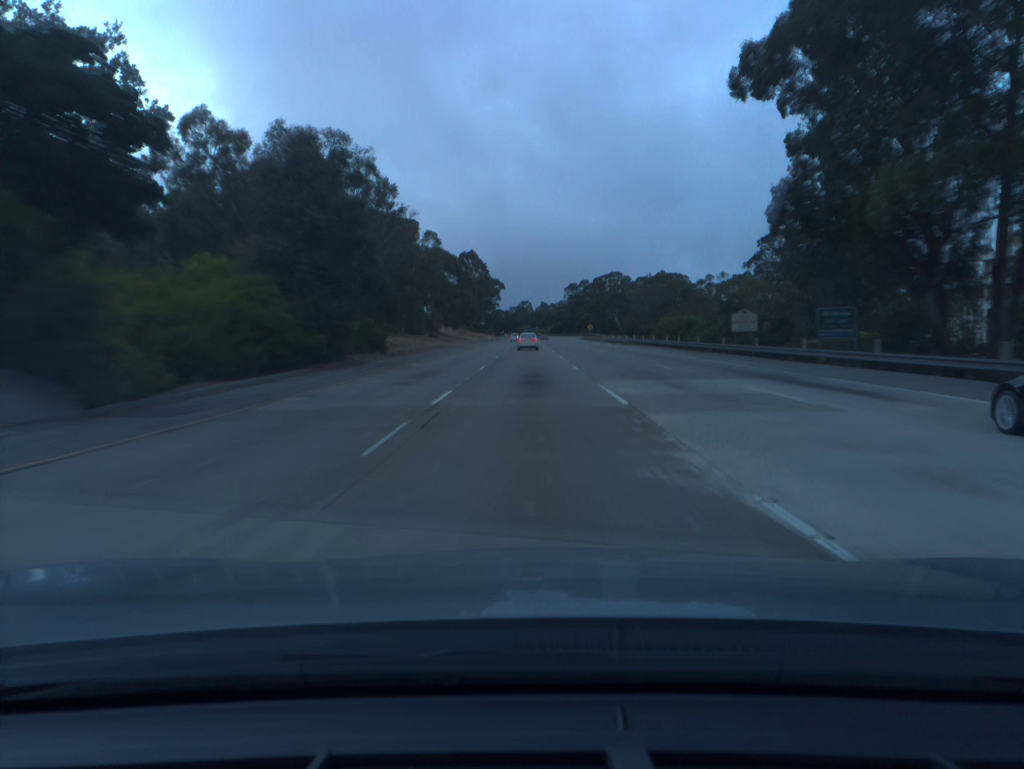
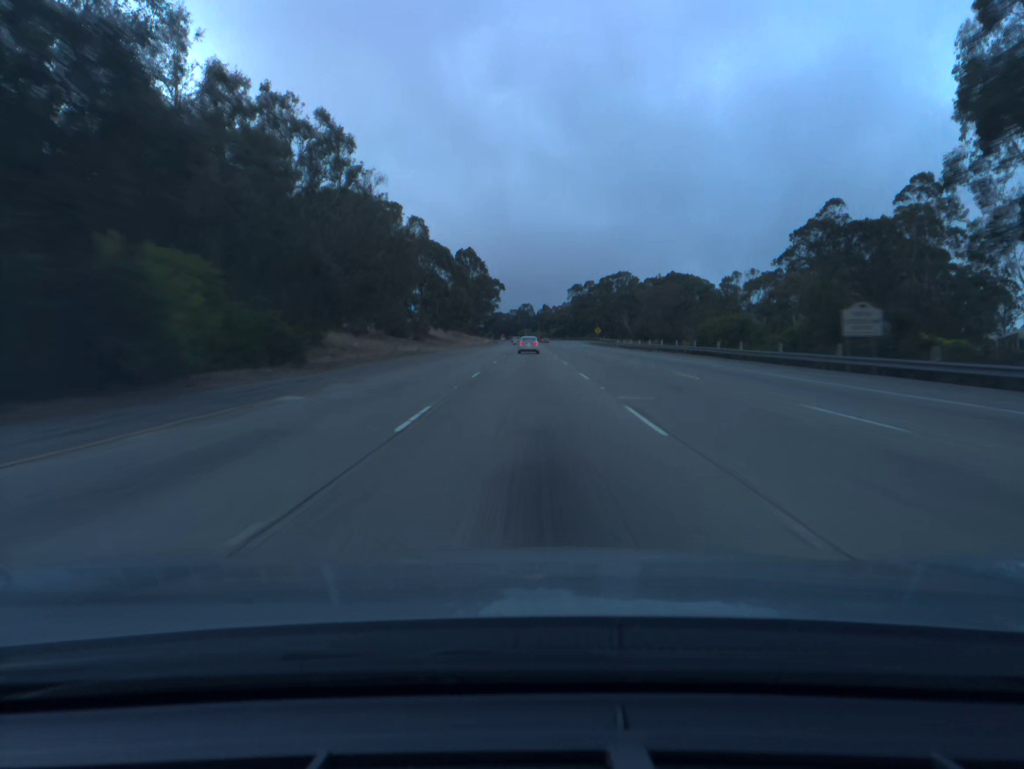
(0.0, +19.3) m; 0°
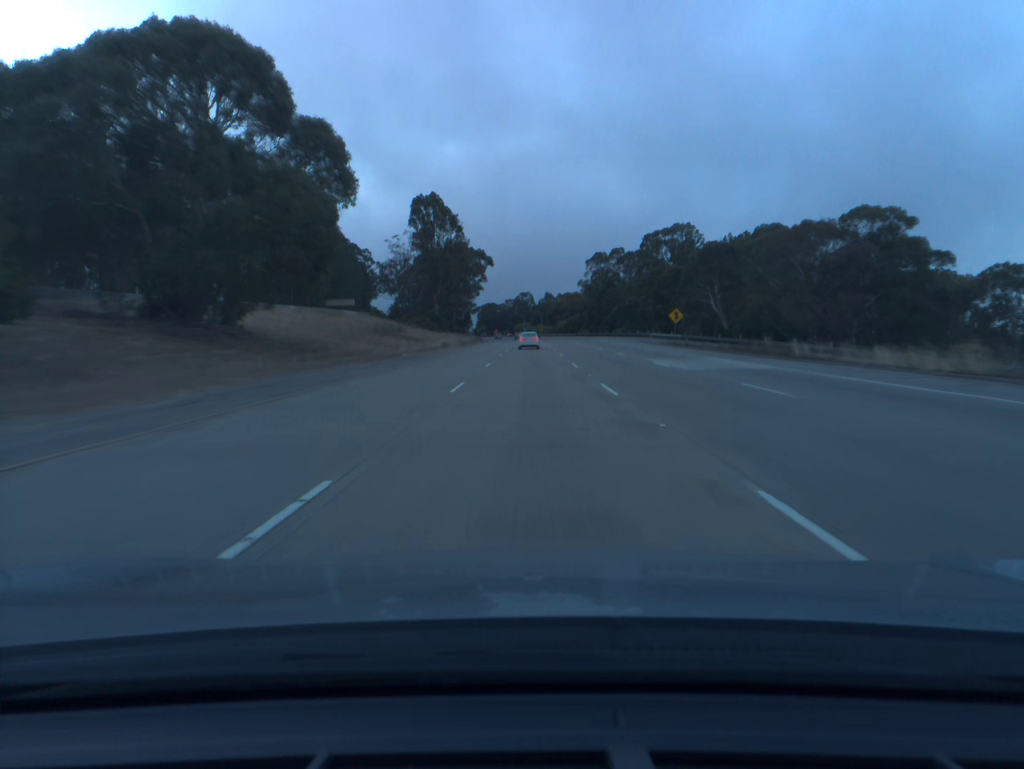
(0.0, +96.3) m; 0°
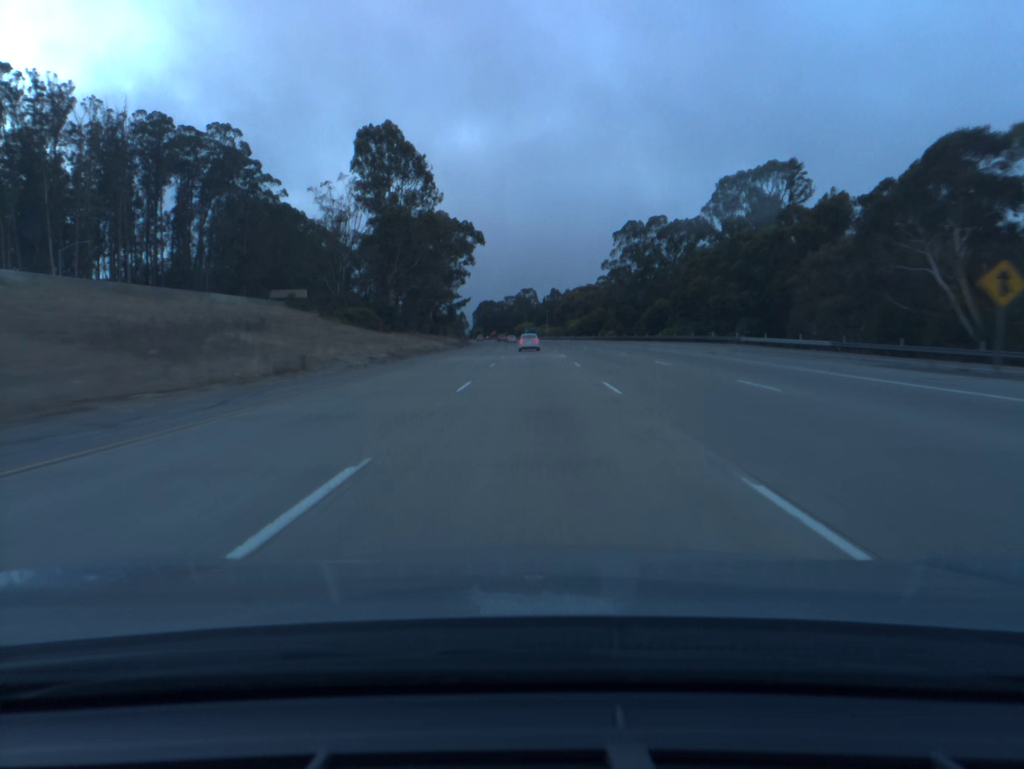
(-0.1, +58.0) m; 0°
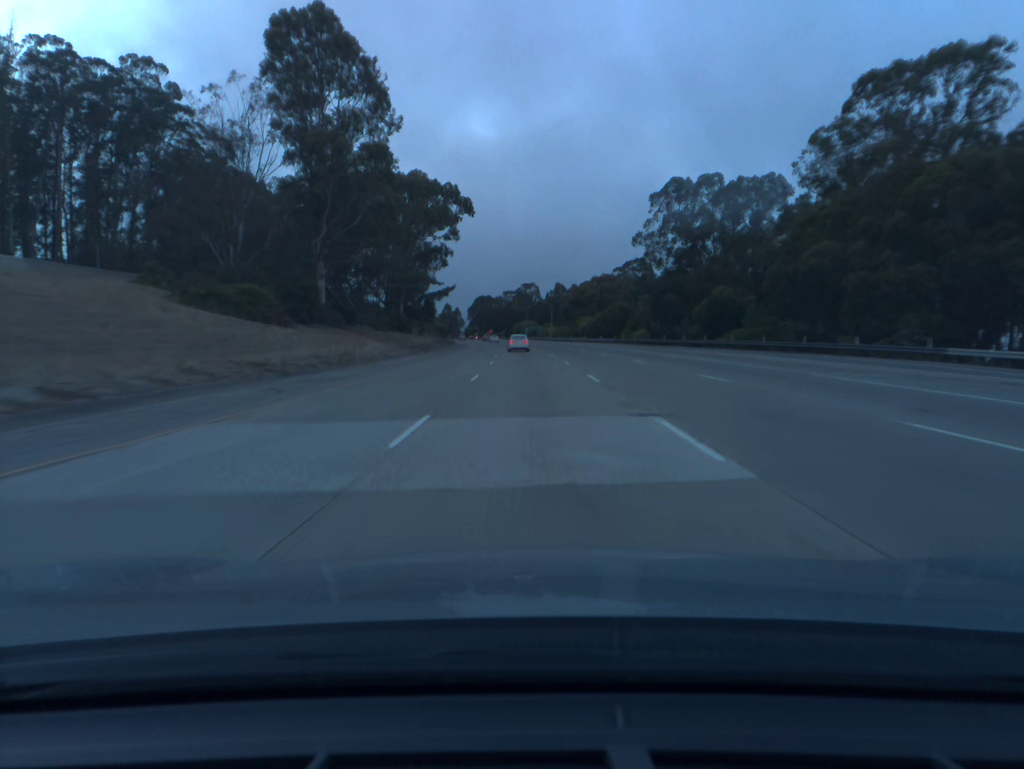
(0.0, +38.8) m; 0°
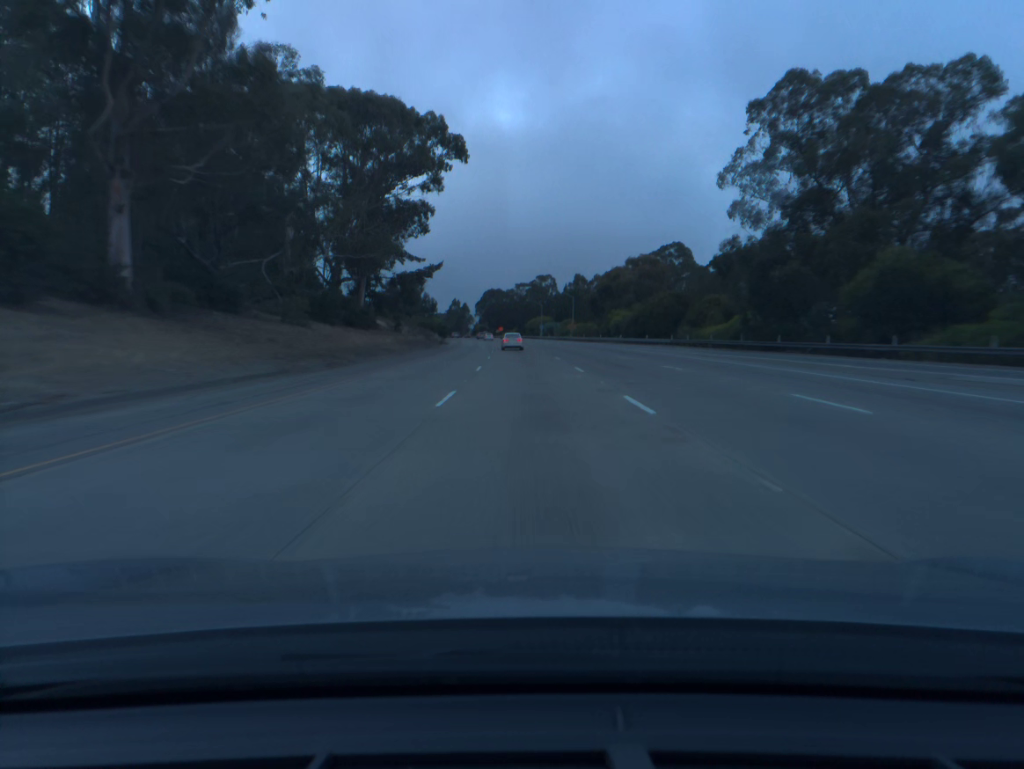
(-0.3, +38.8) m; -1°
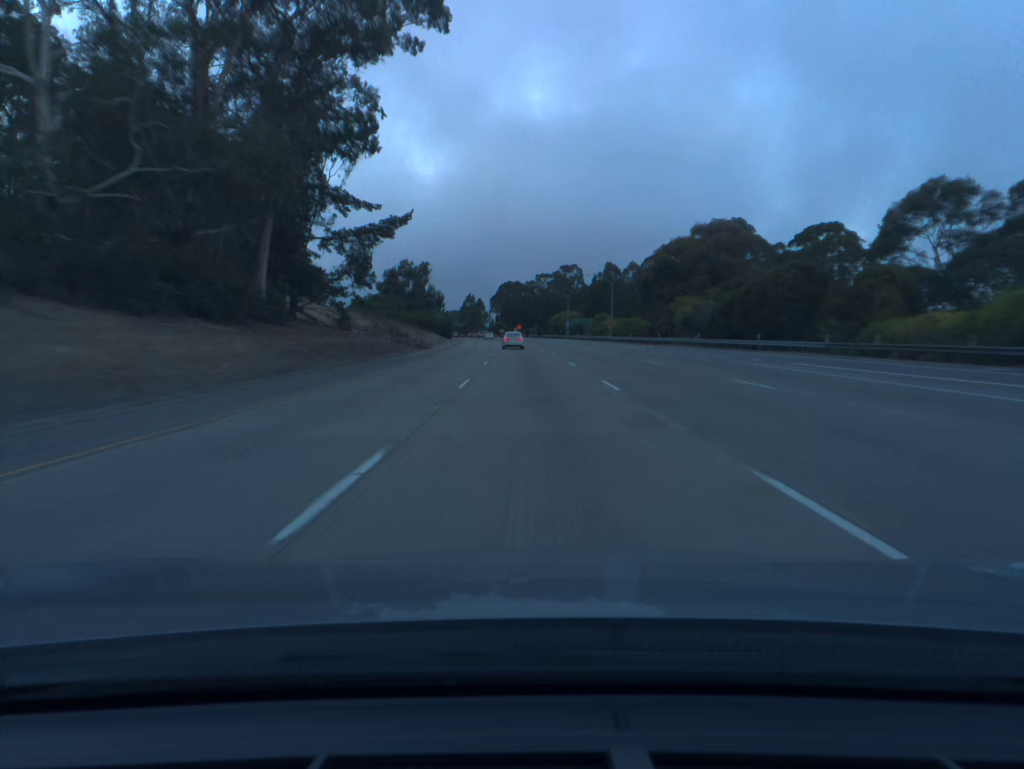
(-0.5, +38.8) m; -1°
